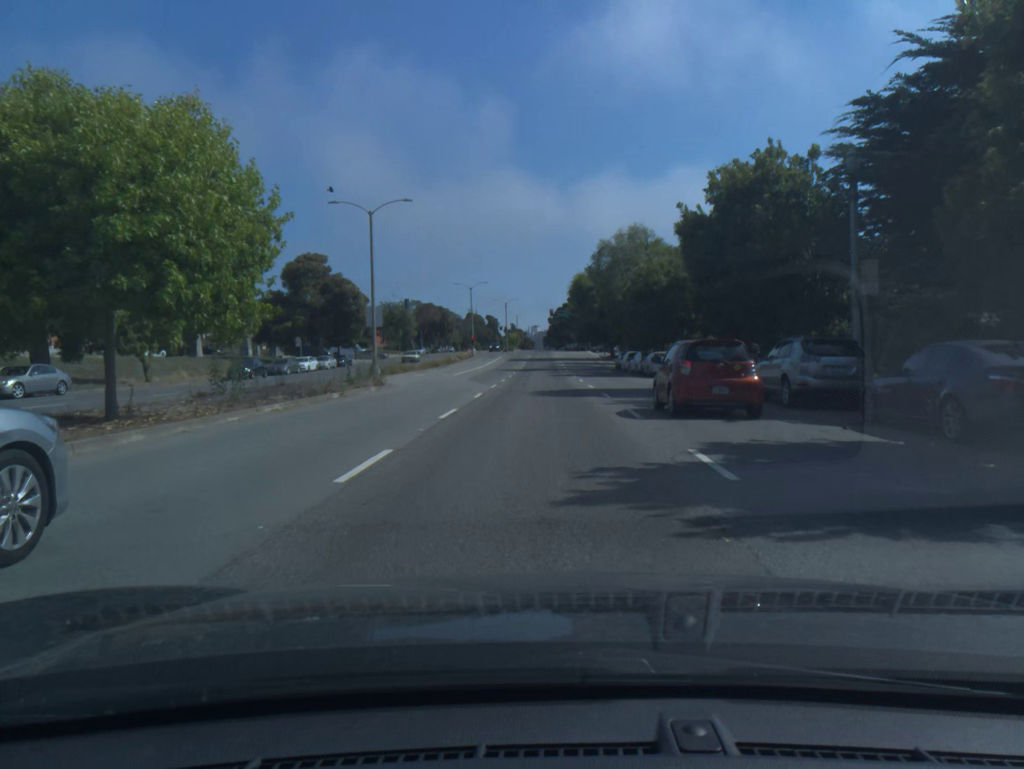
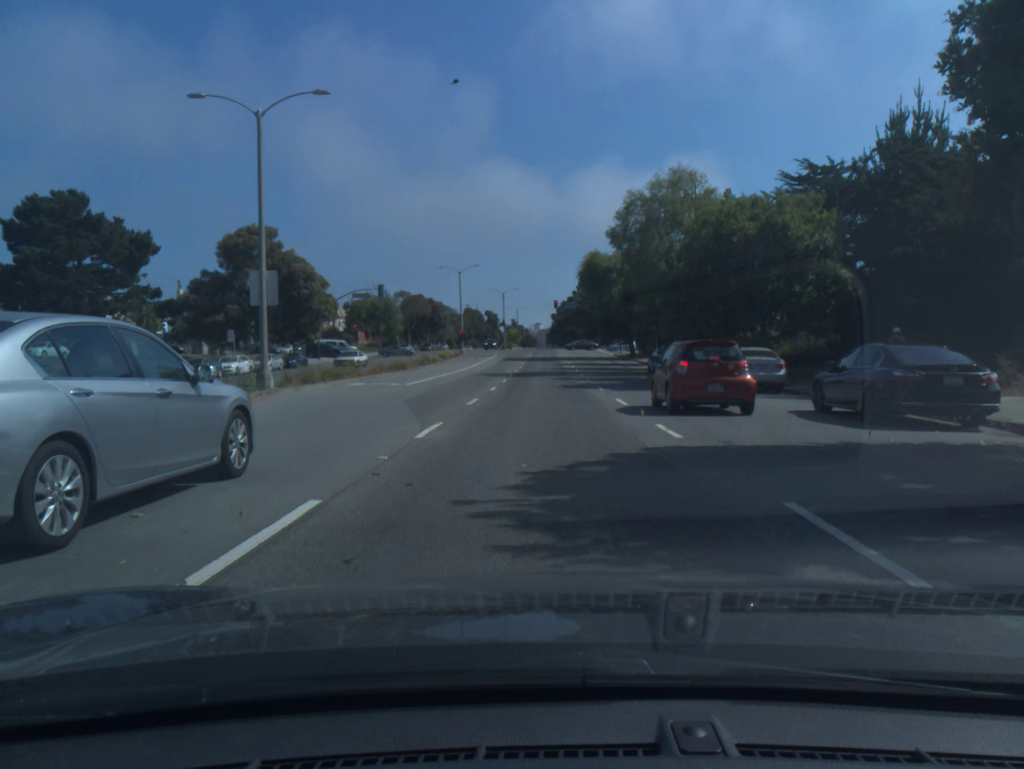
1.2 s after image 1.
(0.0, +17.9) m; 0°
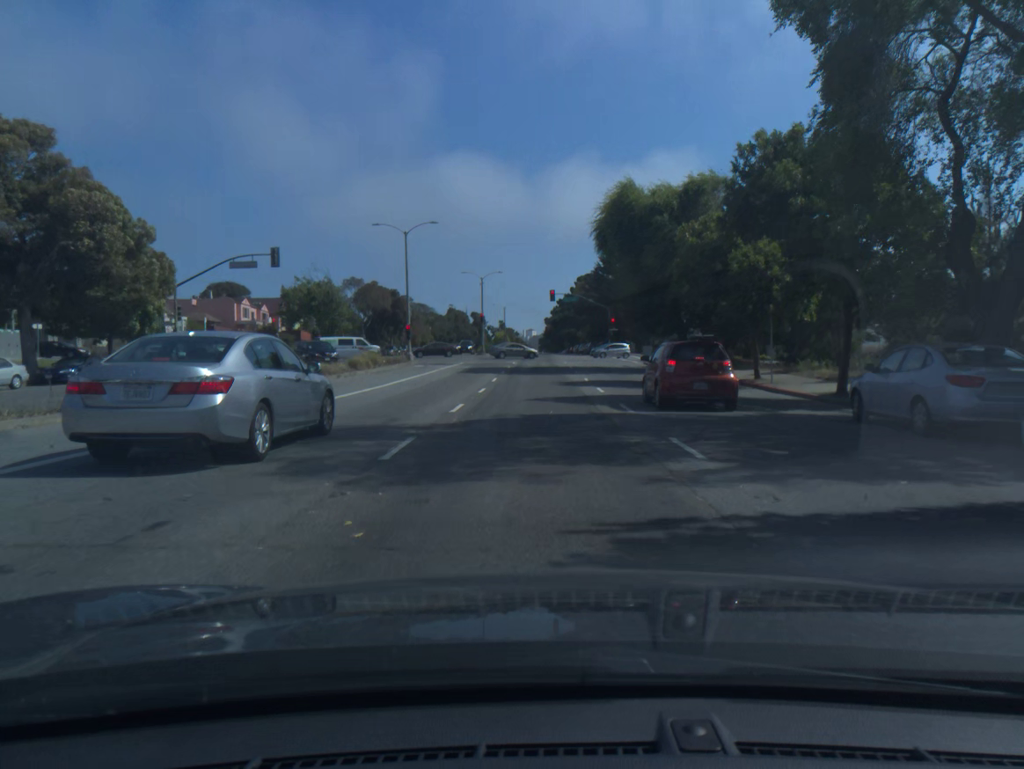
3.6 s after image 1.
(+0.1, +31.5) m; +1°
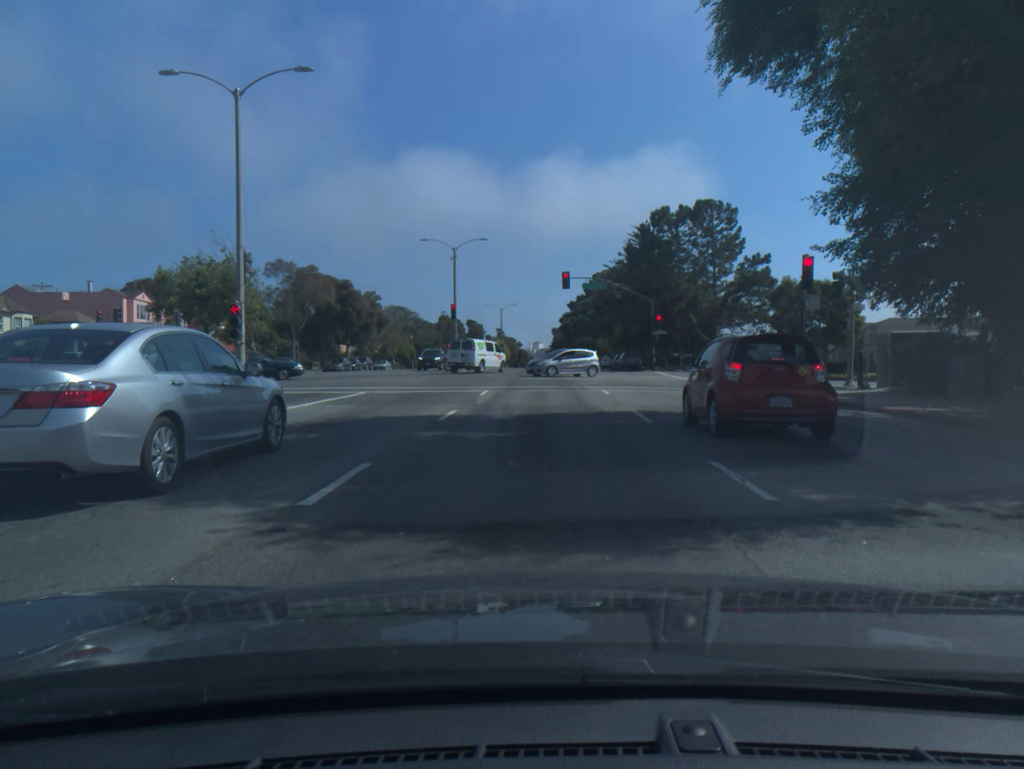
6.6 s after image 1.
(+0.1, +31.8) m; -1°
